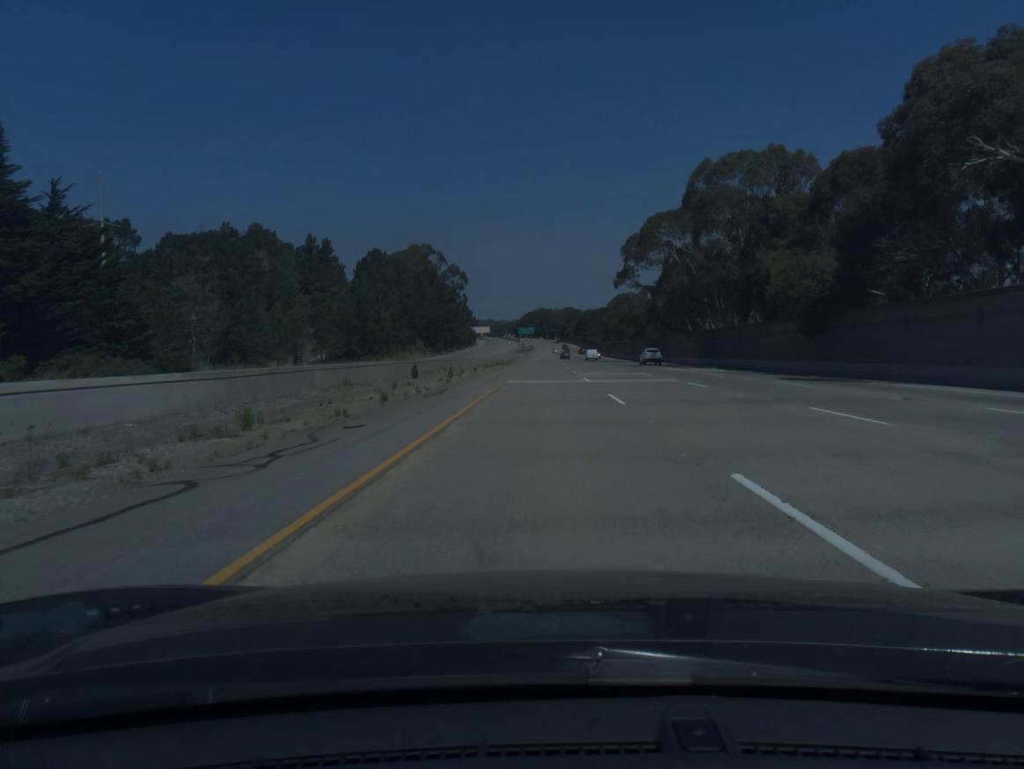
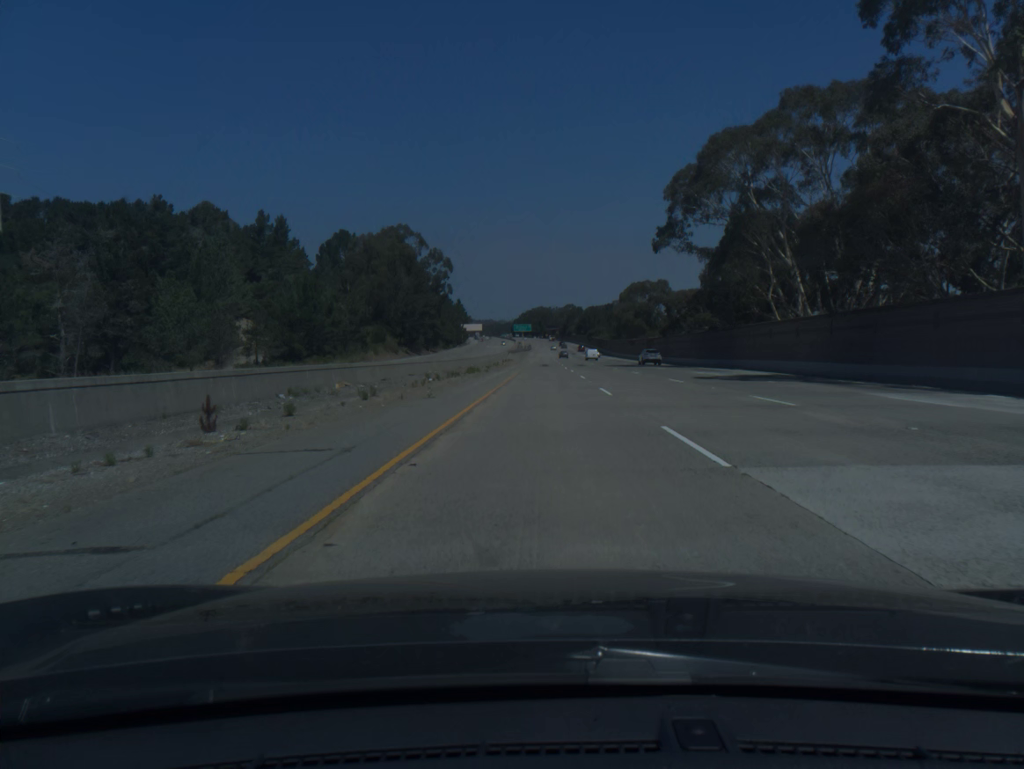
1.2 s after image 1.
(0.0, +39.4) m; 0°
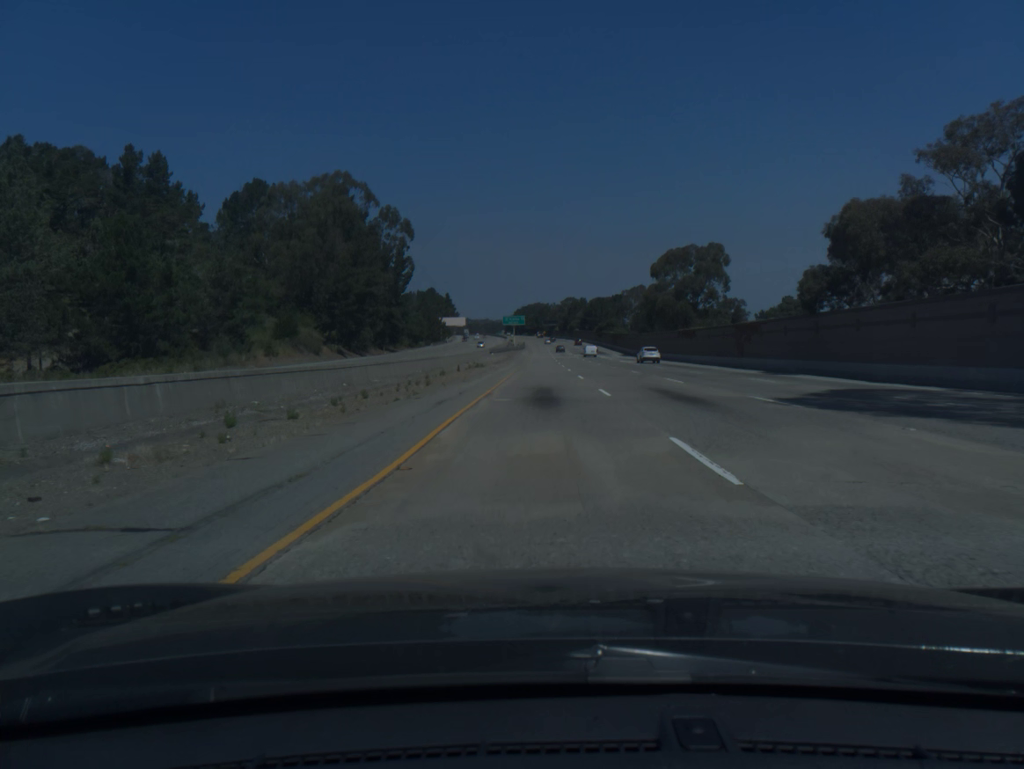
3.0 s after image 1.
(+0.1, +59.2) m; 0°
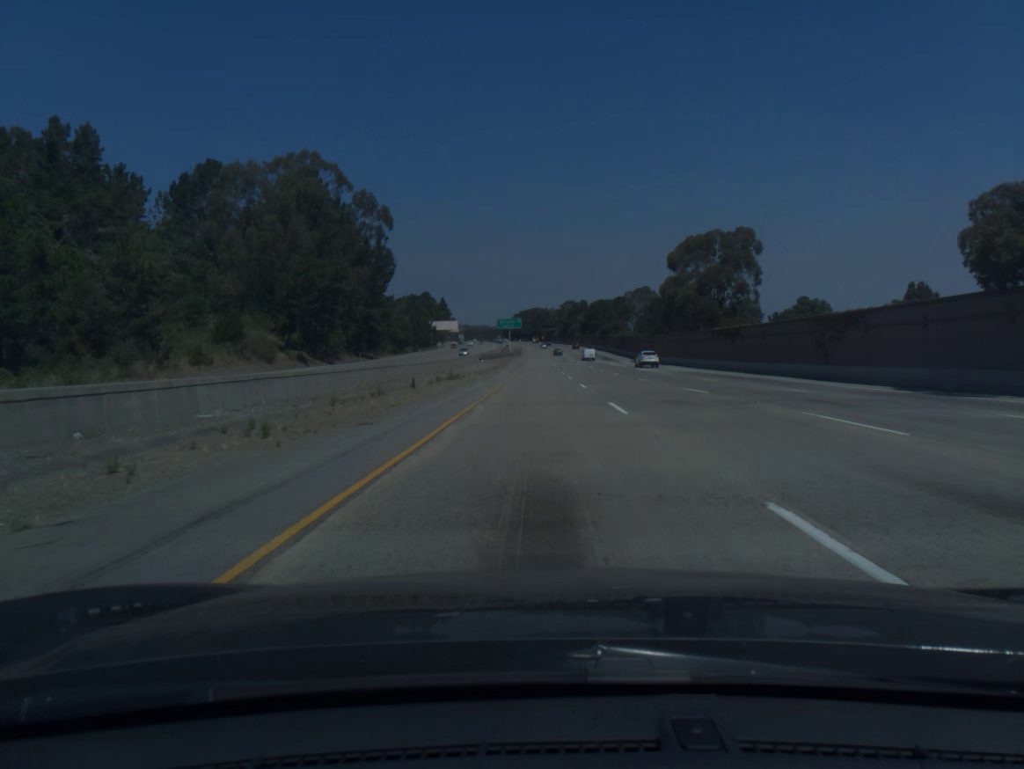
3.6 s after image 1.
(0.0, +19.8) m; 0°
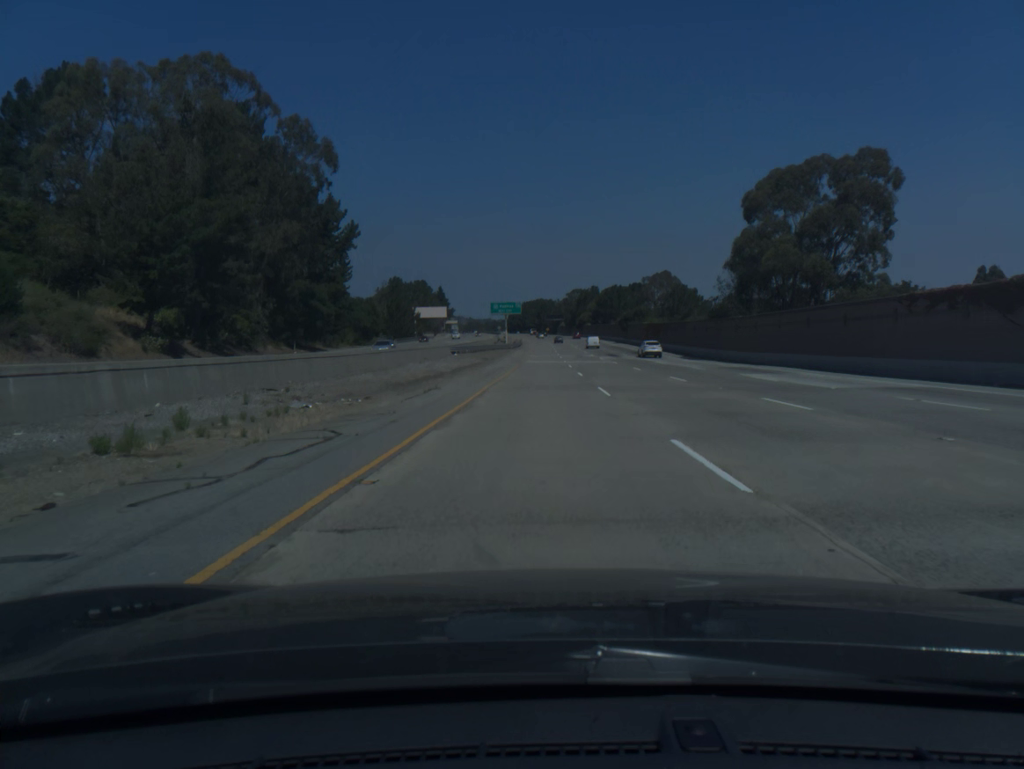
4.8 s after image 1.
(-0.1, +39.5) m; 0°
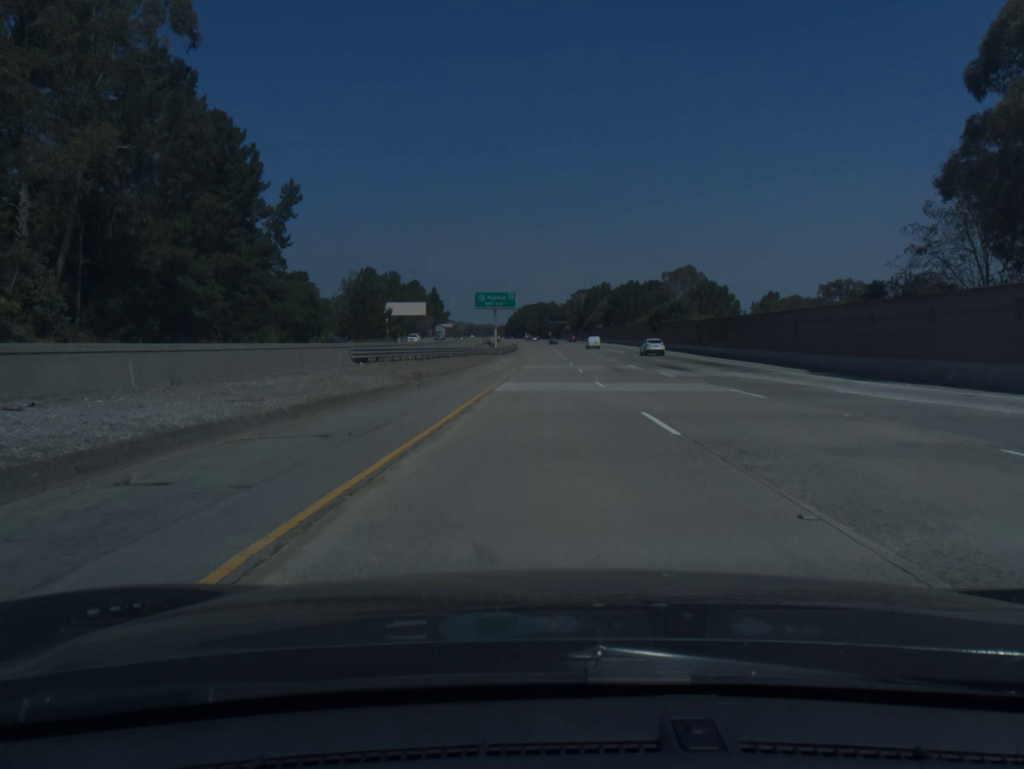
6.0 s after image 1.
(-0.1, +39.4) m; 0°
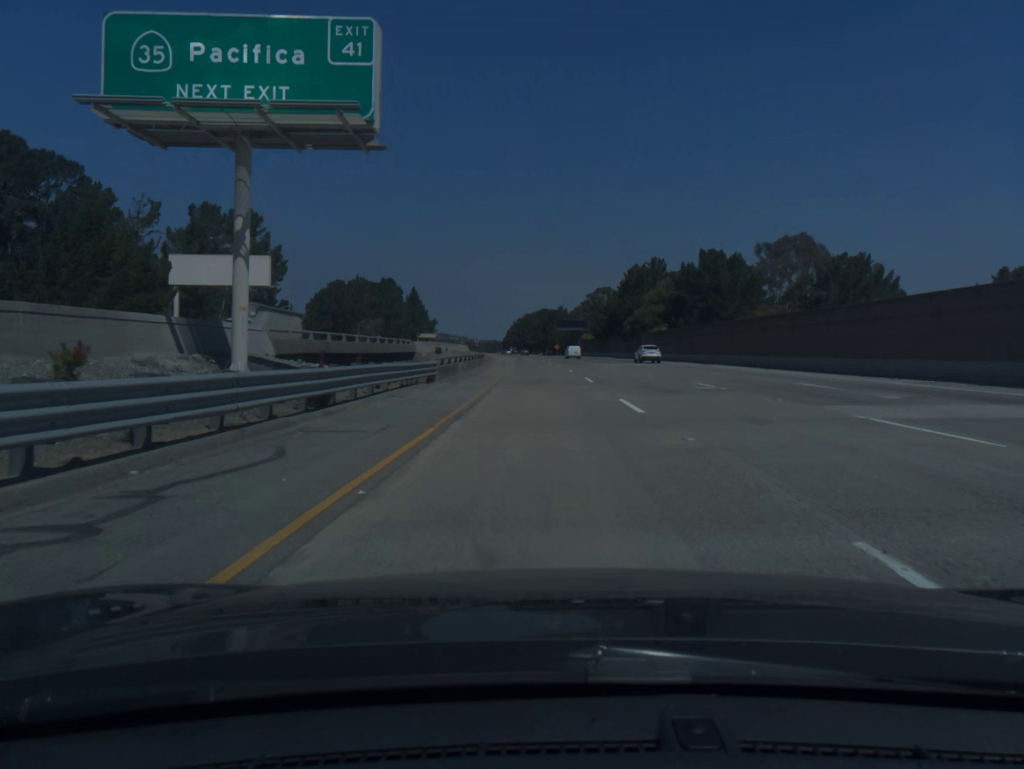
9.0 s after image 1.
(+0.2, +98.2) m; 0°
